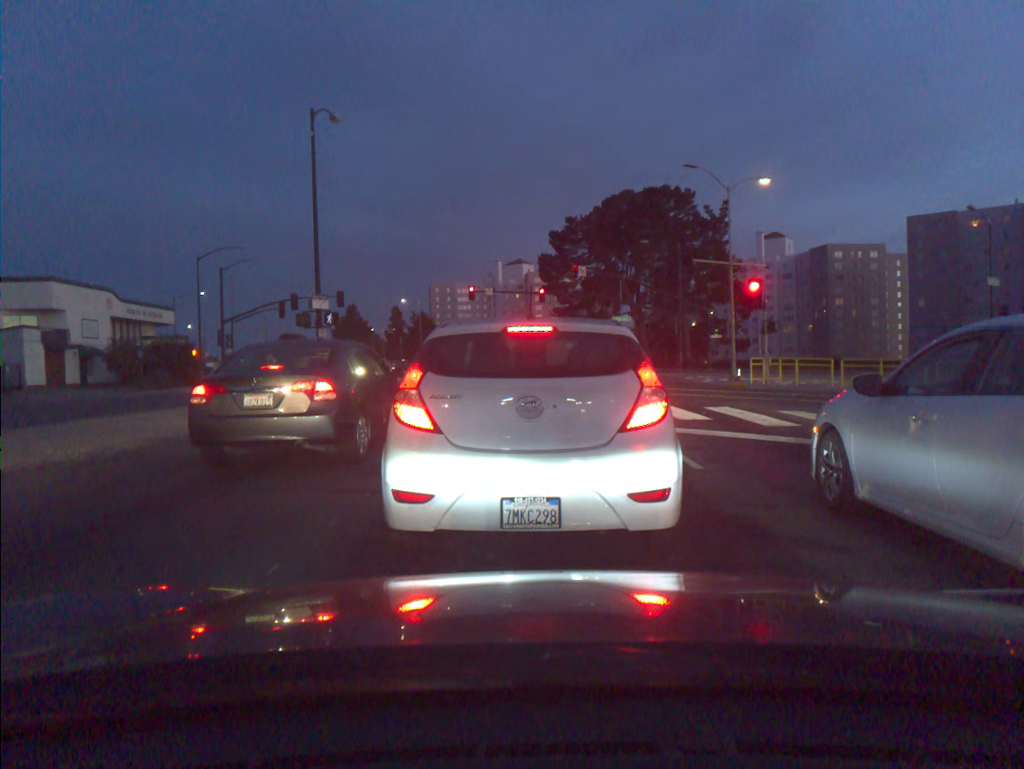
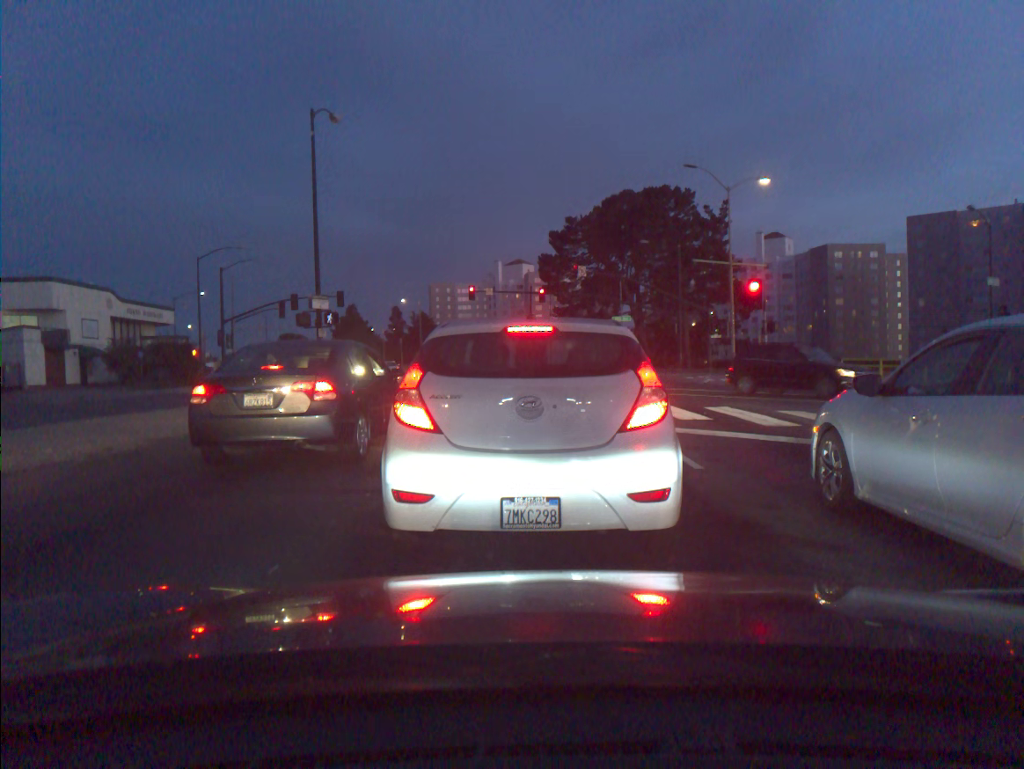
(0.0, 0.0) m; 0°
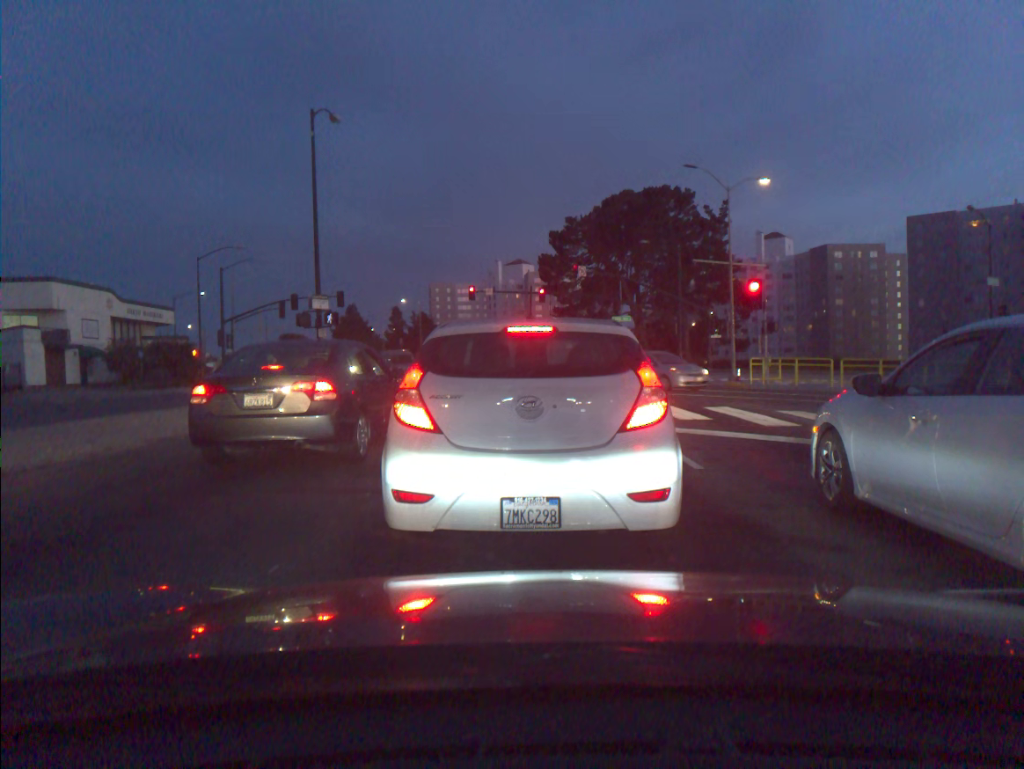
(0.0, 0.0) m; 0°
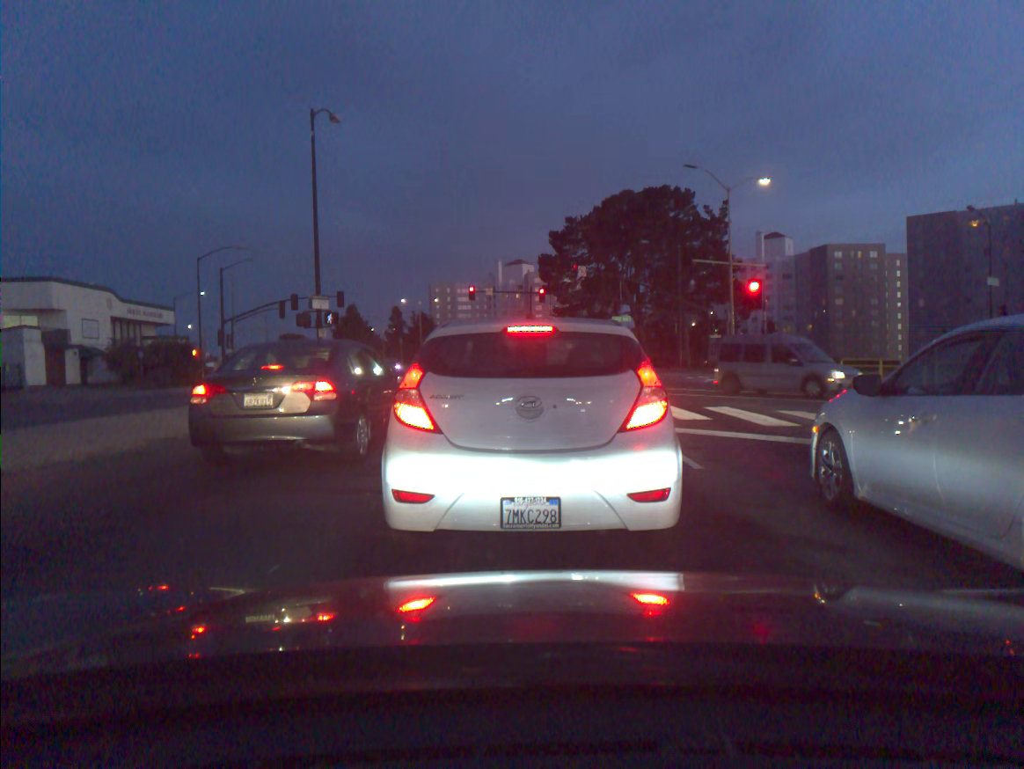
(0.0, 0.0) m; 0°
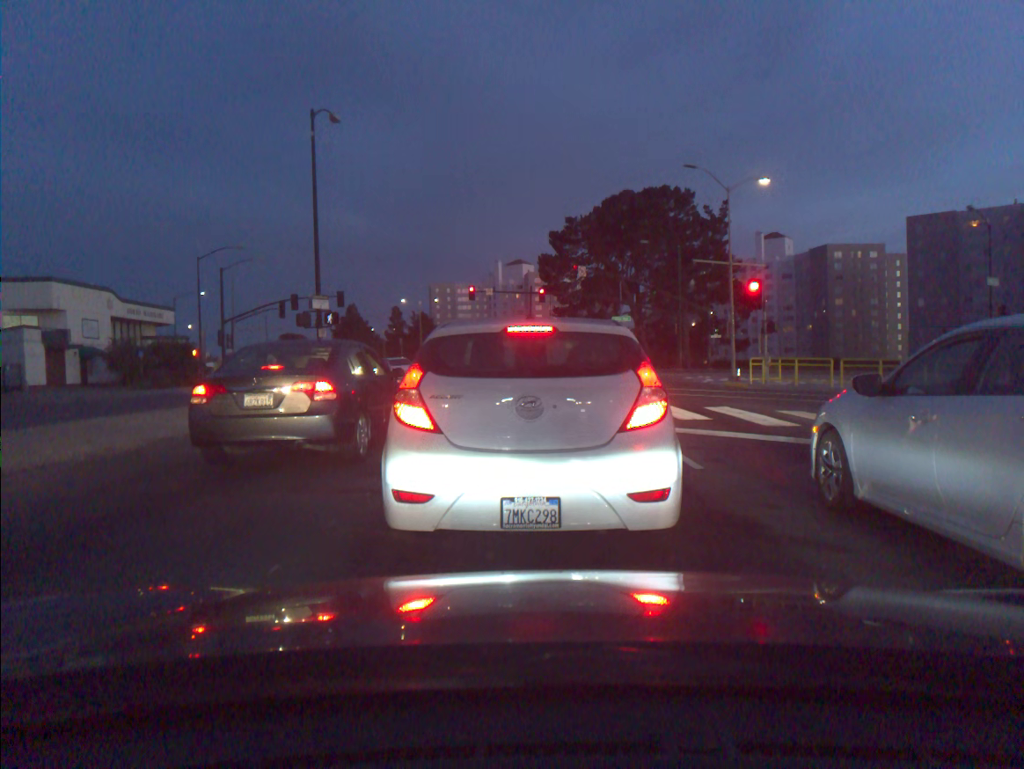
(0.0, -0.1) m; 0°
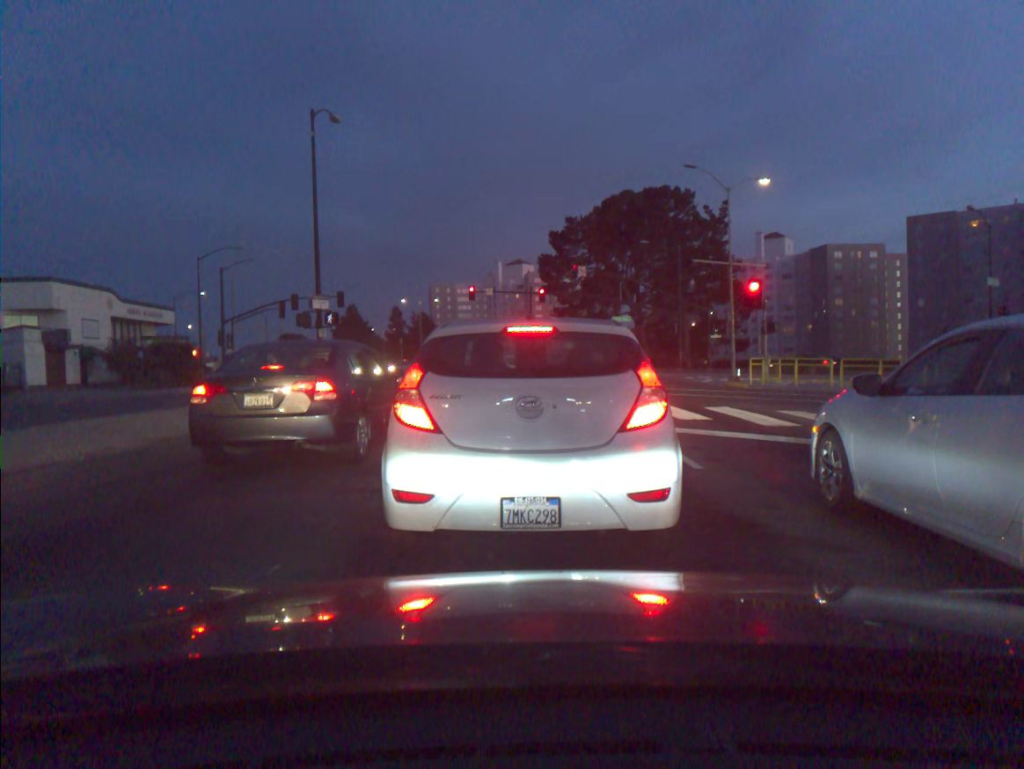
(0.0, 0.0) m; 0°
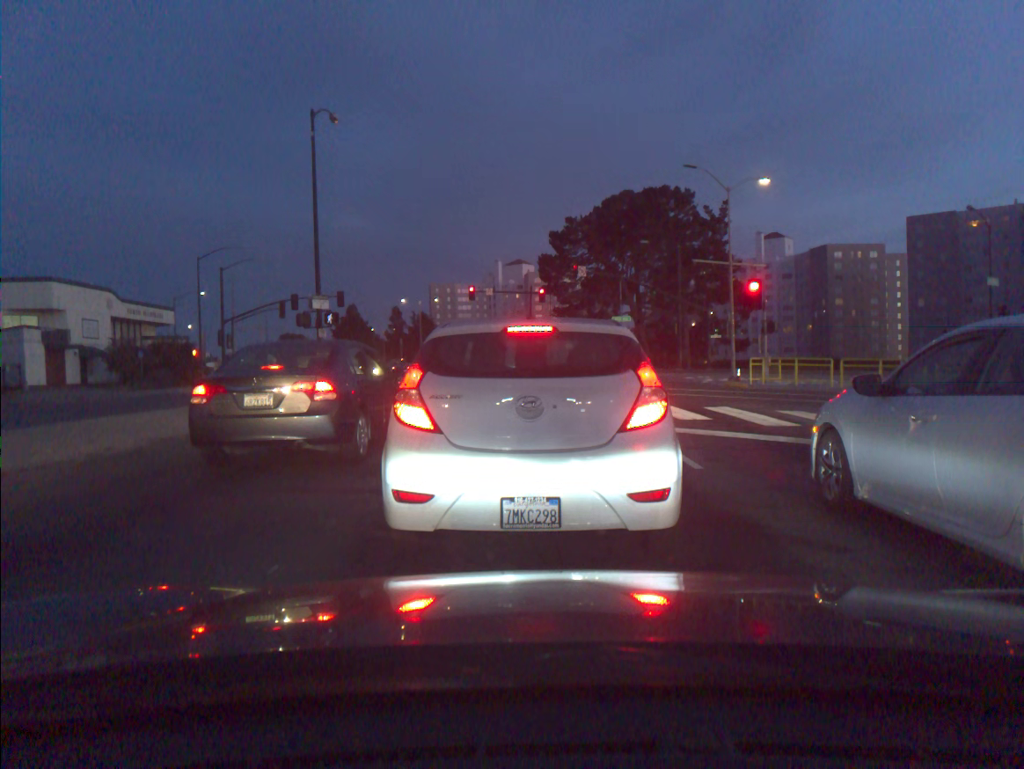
(0.0, 0.0) m; 0°
